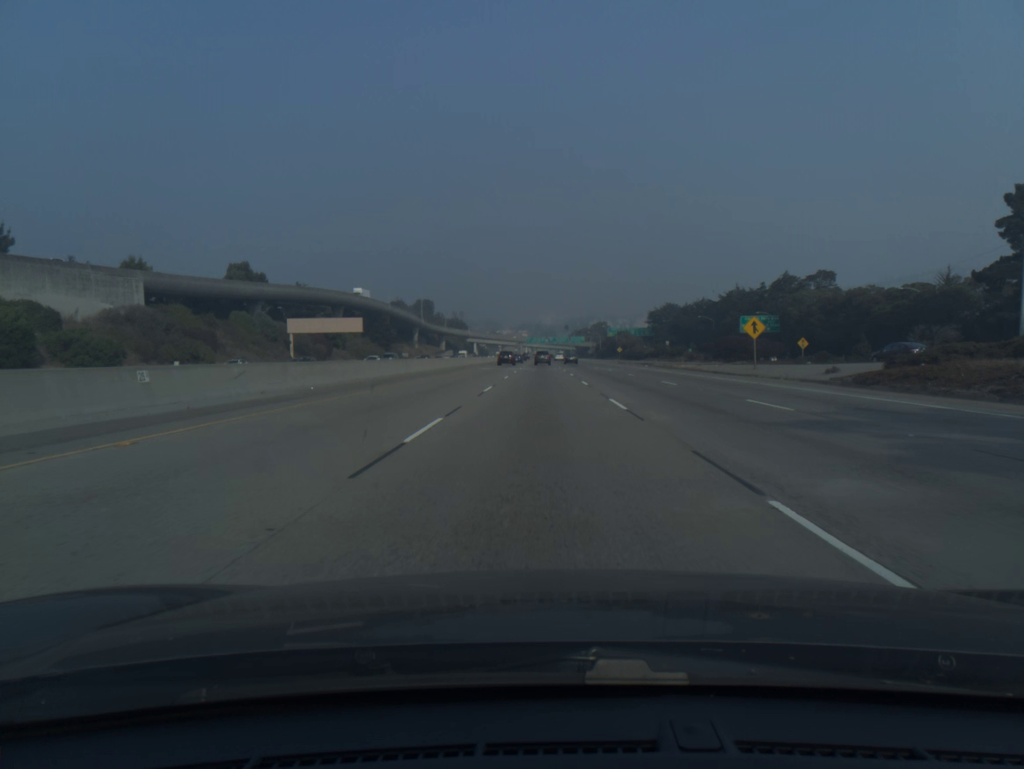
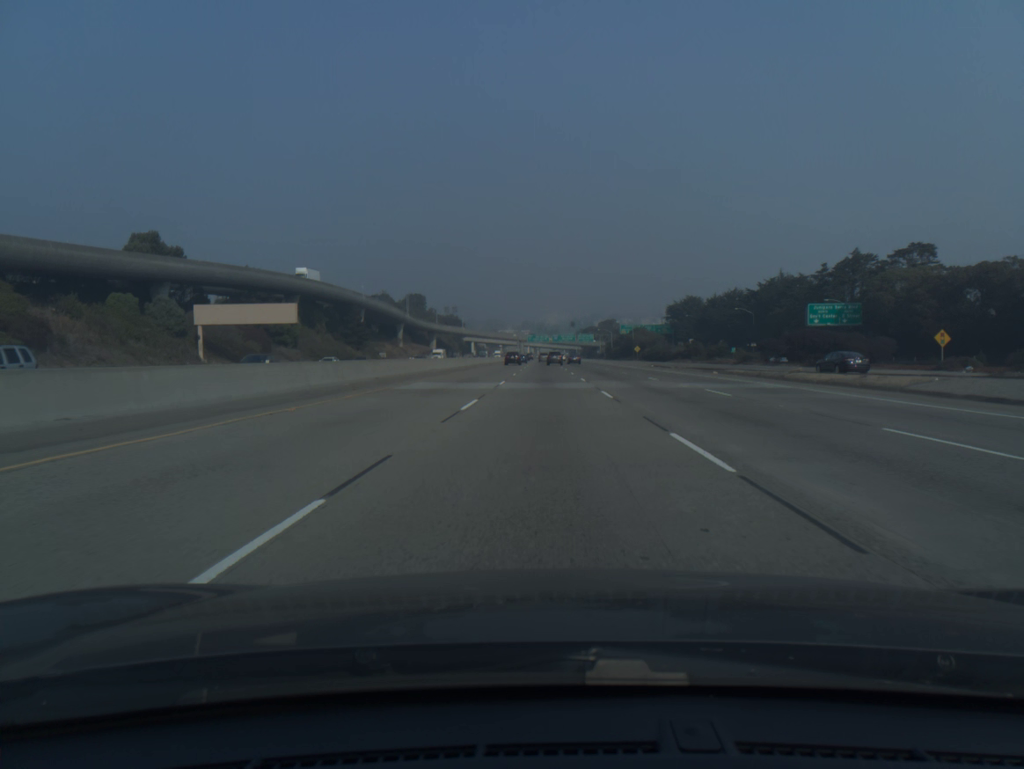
(-0.1, +37.3) m; 0°
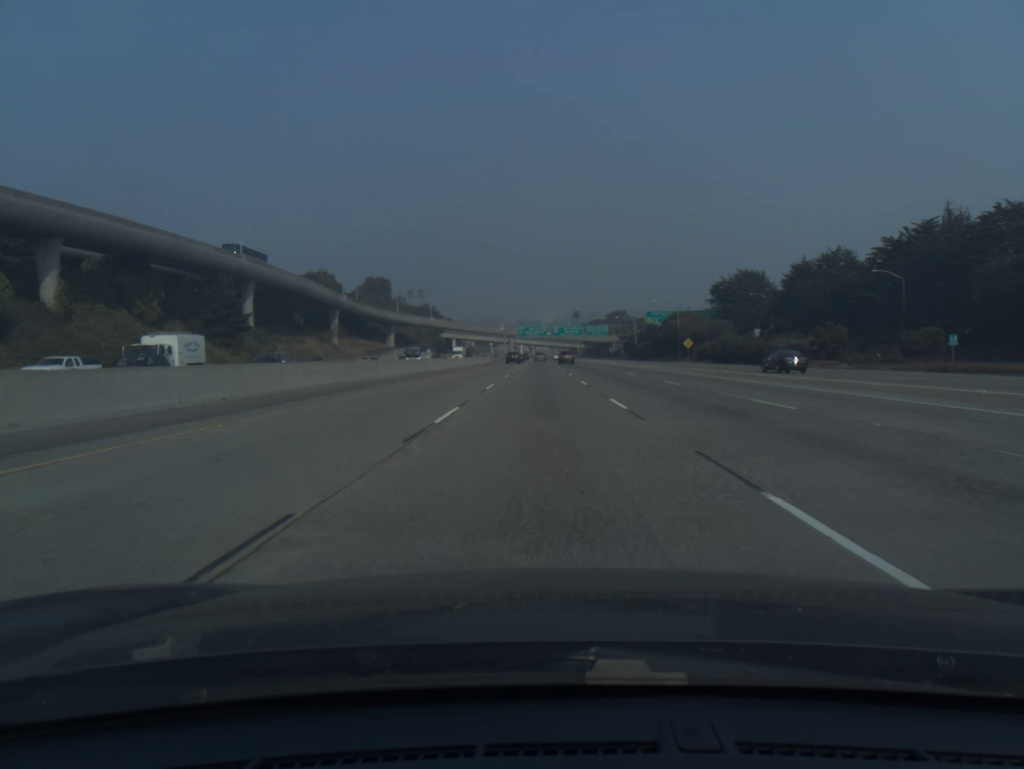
(+0.2, +76.4) m; 0°
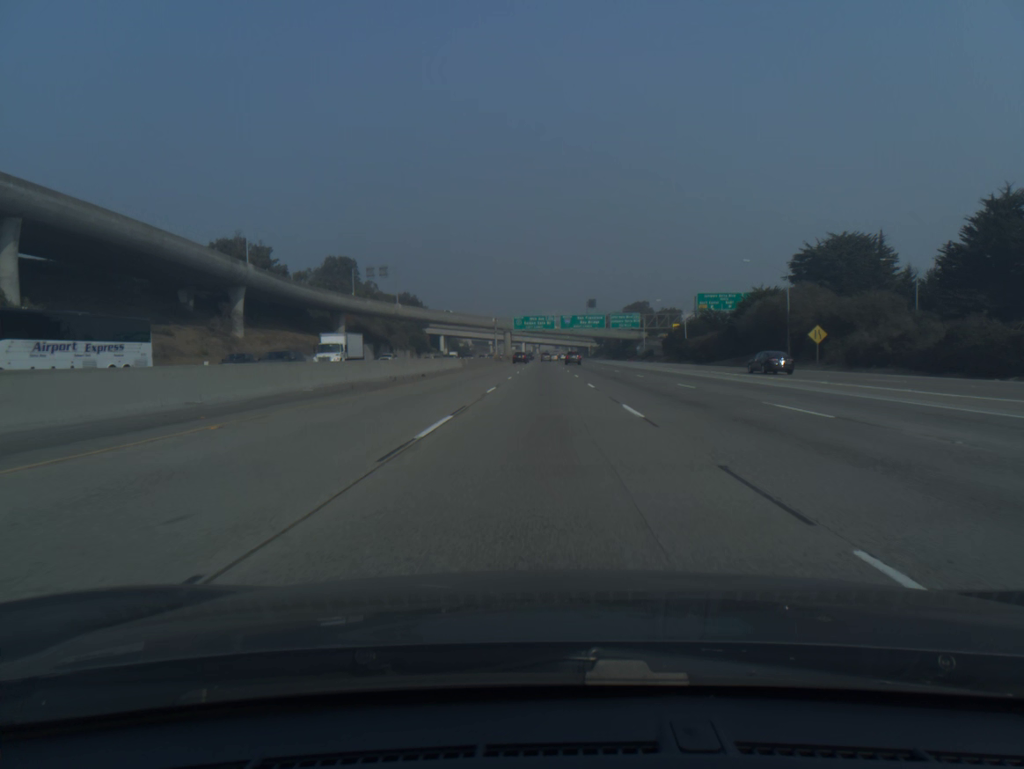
(-0.2, +58.8) m; 0°
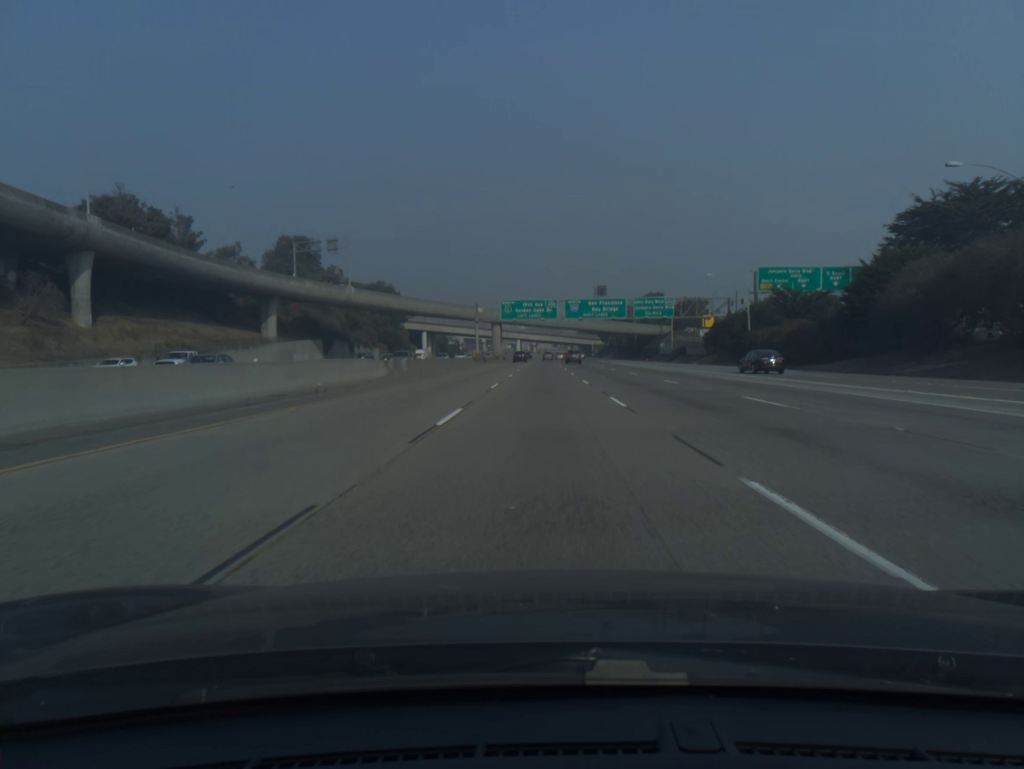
(0.0, +39.9) m; 0°
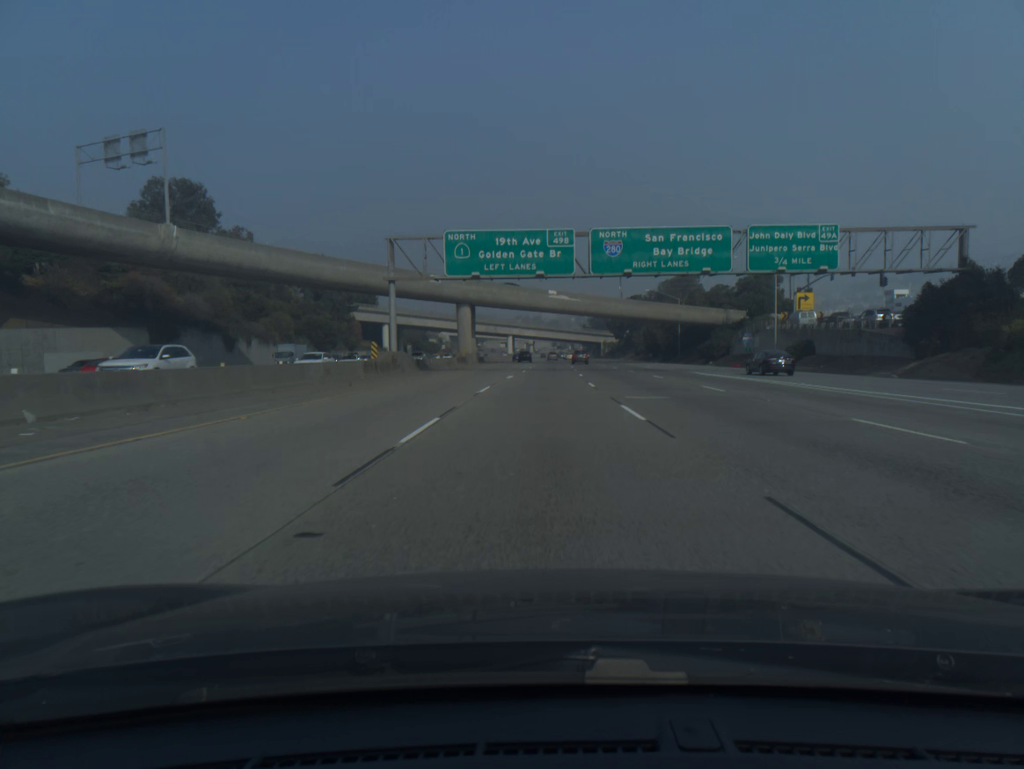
(+0.1, +60.8) m; 0°
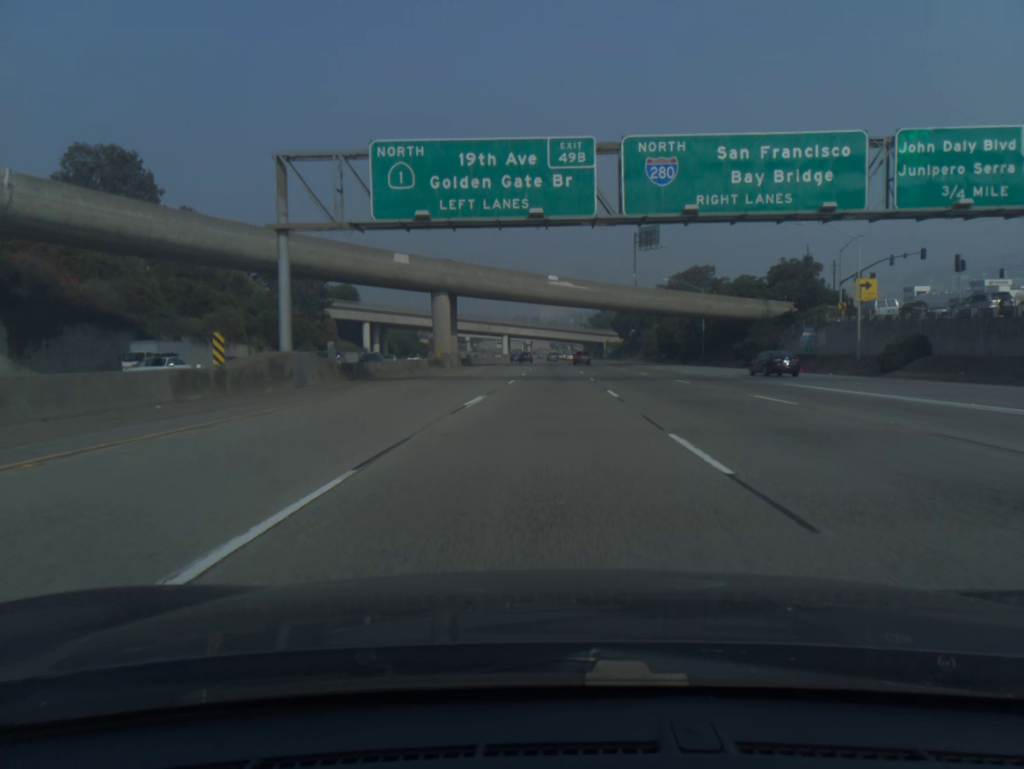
(0.0, +20.5) m; 0°
